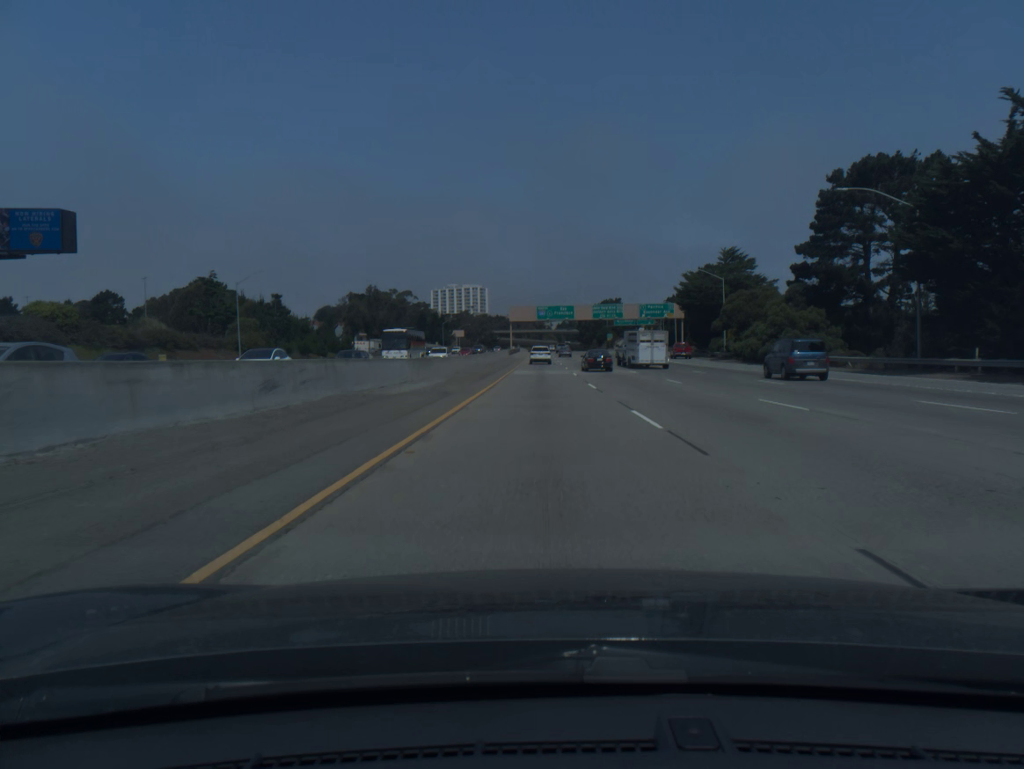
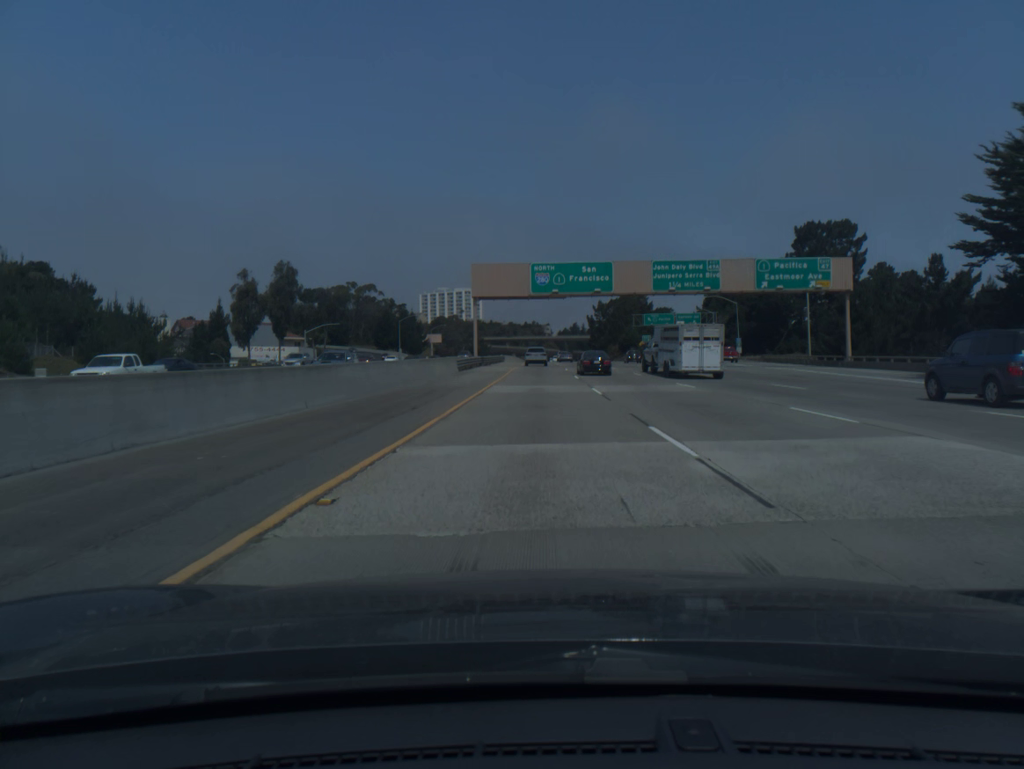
(+0.1, +76.0) m; 0°
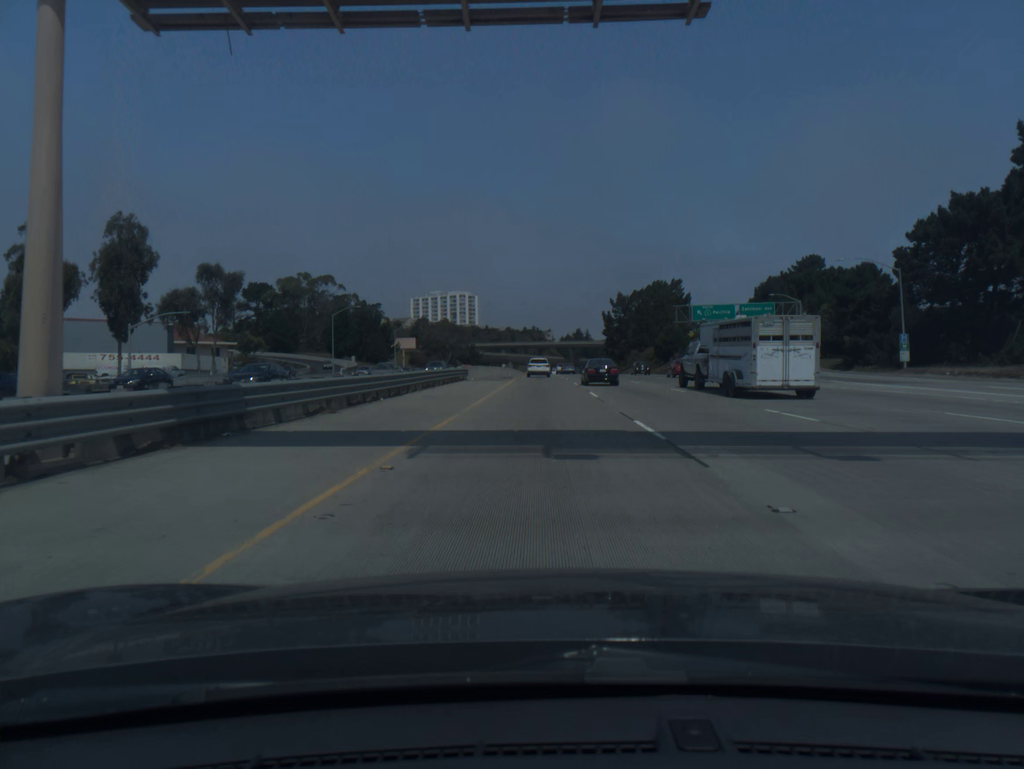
(0.0, +56.3) m; 0°
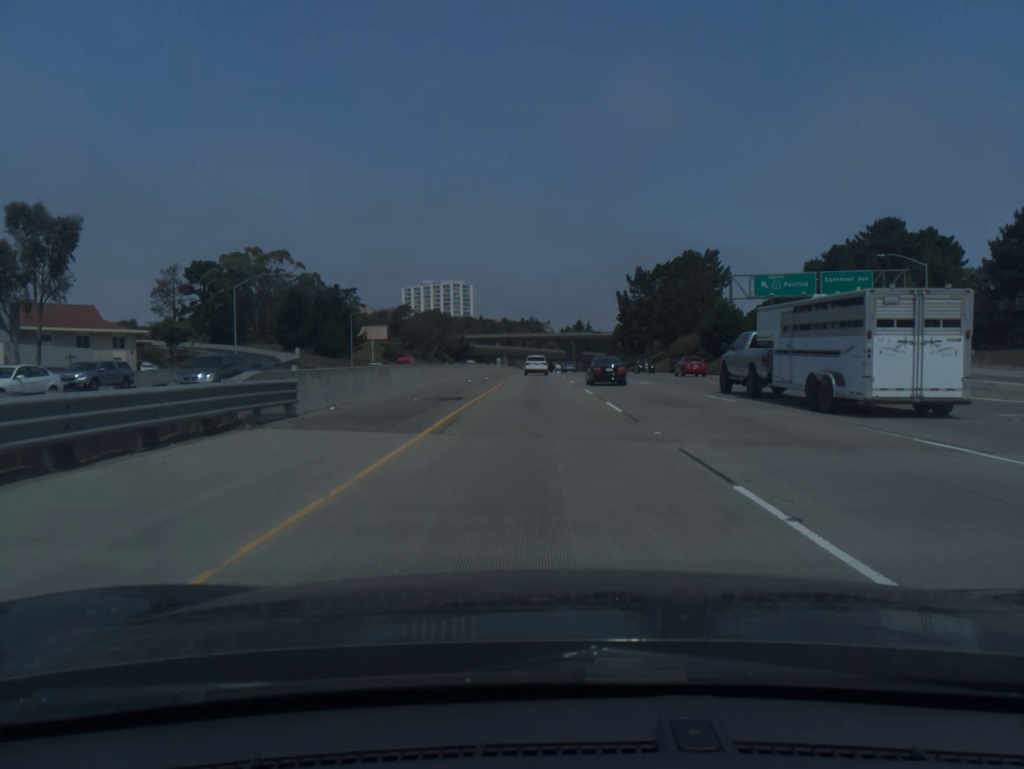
(+0.1, +37.3) m; 0°
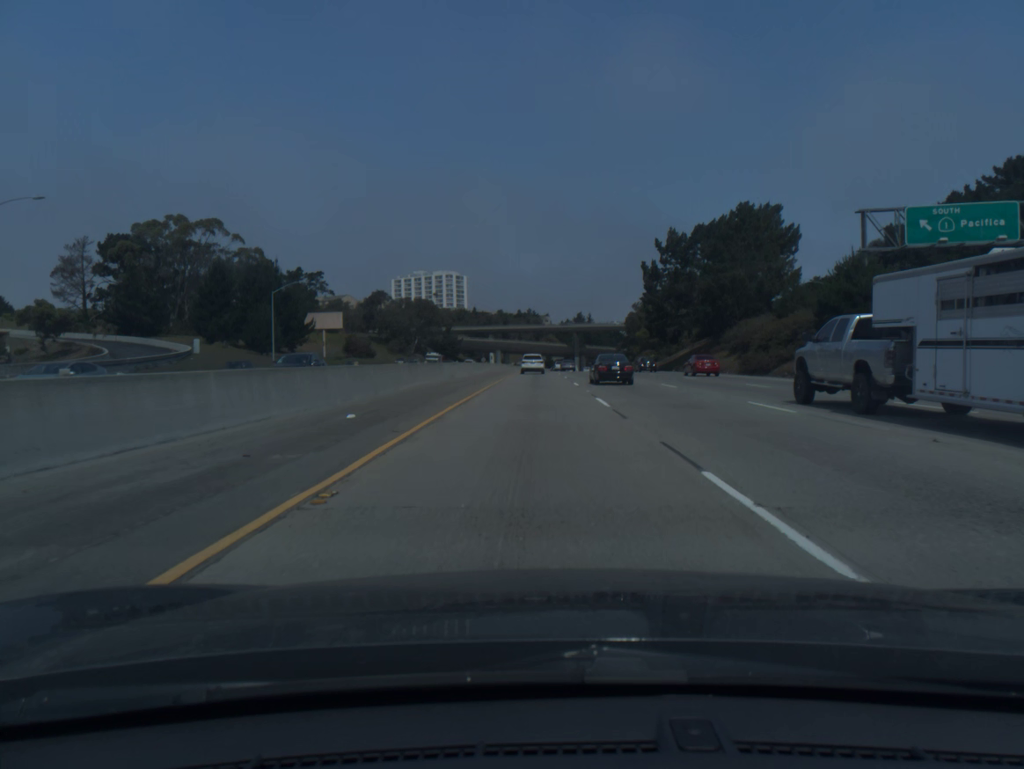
(0.0, +37.2) m; 0°
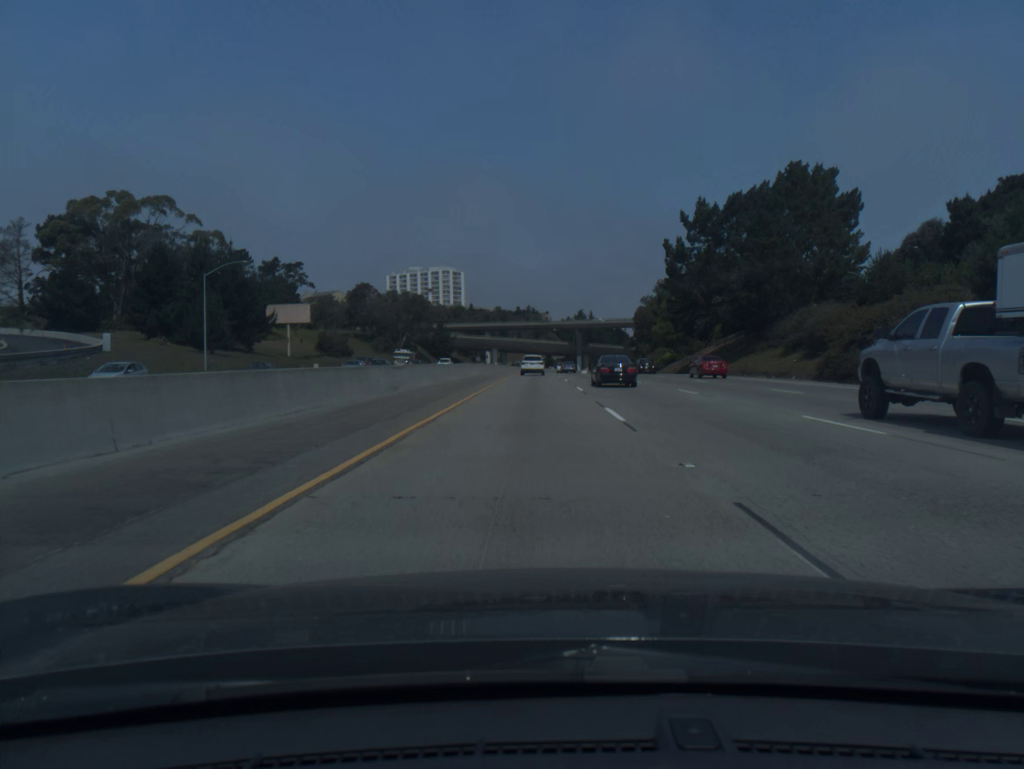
(0.0, +18.6) m; 0°
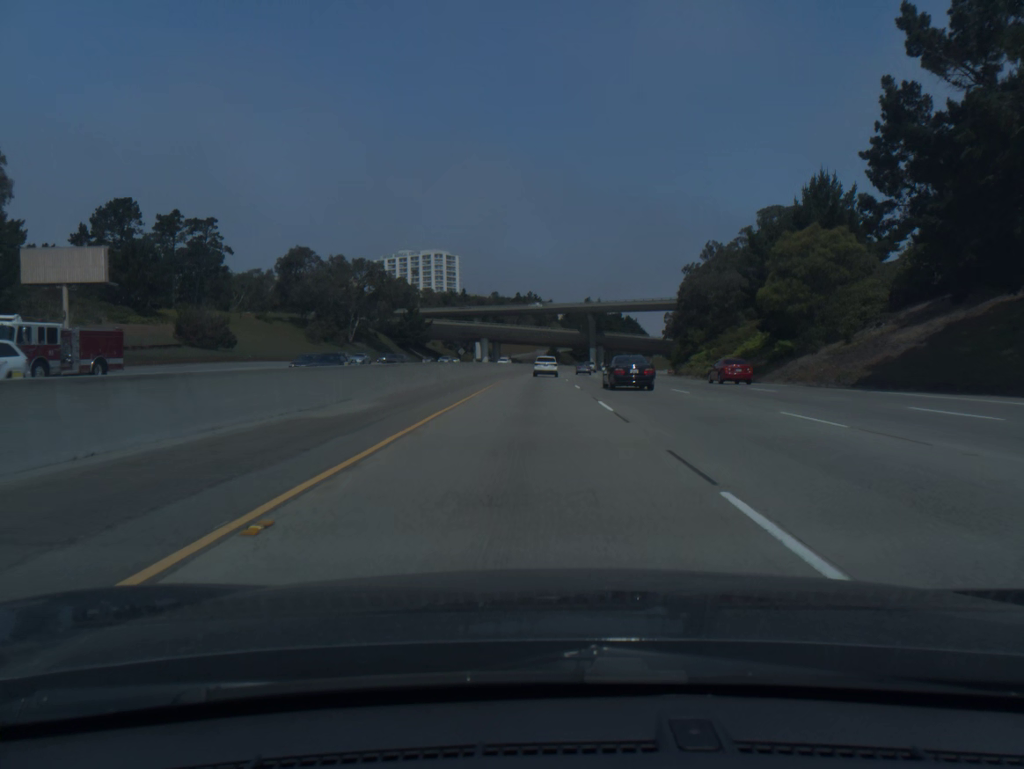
(-0.1, +55.6) m; 0°
